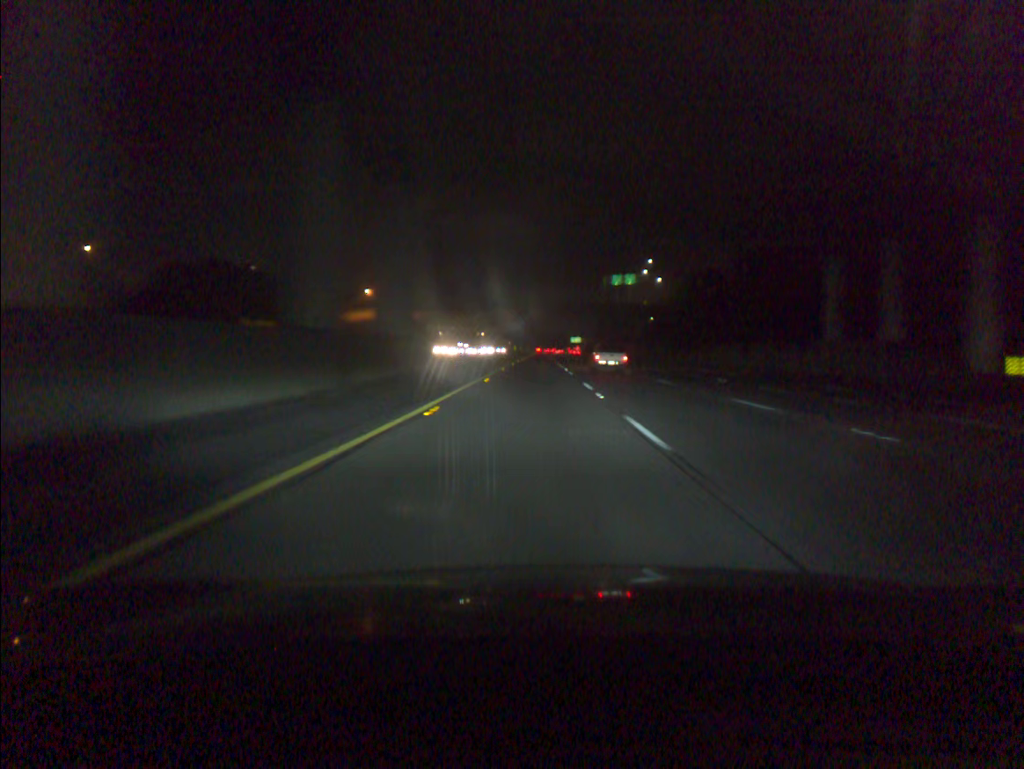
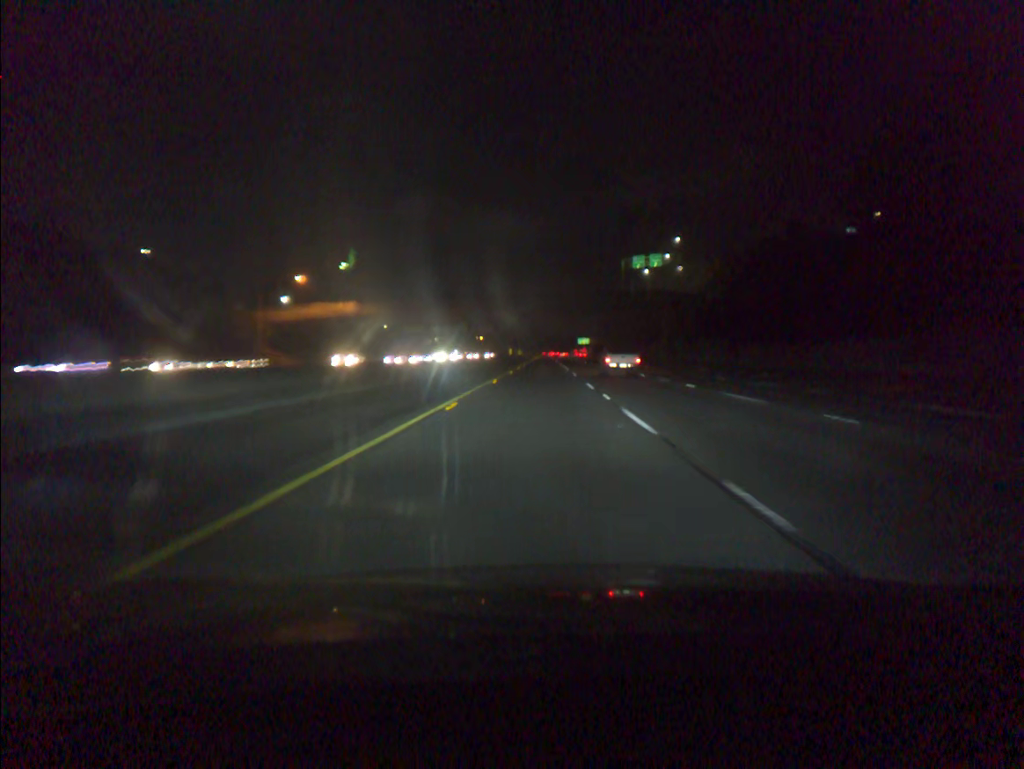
(-0.1, +41.7) m; 0°
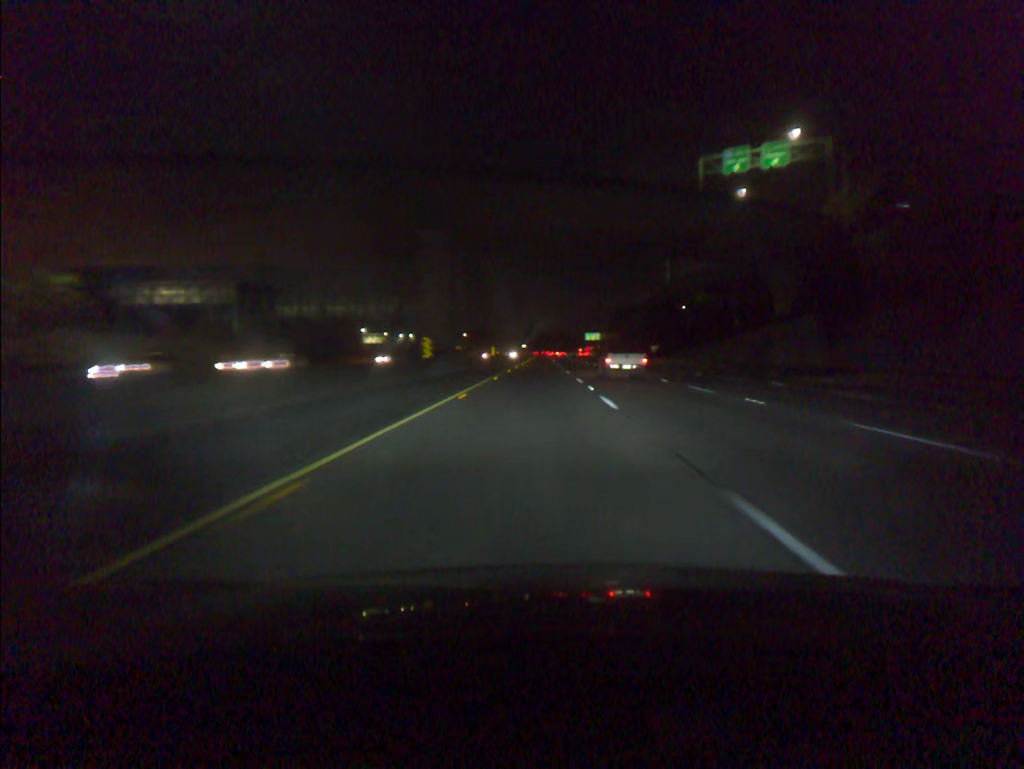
(+0.1, +83.3) m; 0°
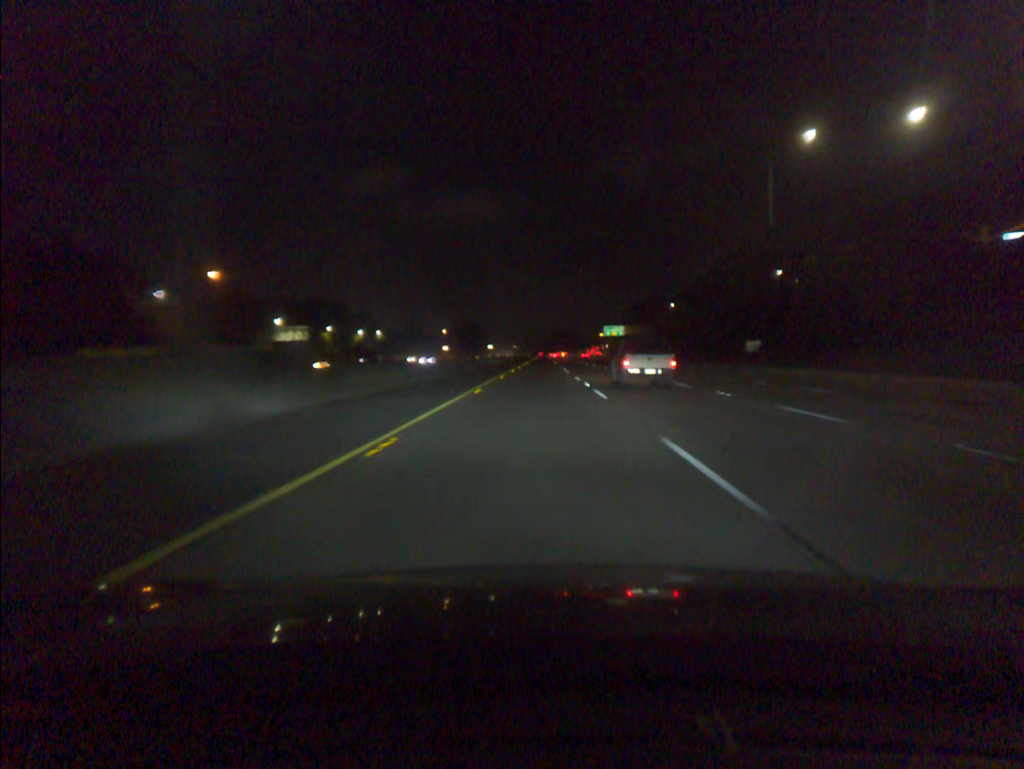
(-0.1, +83.6) m; 0°
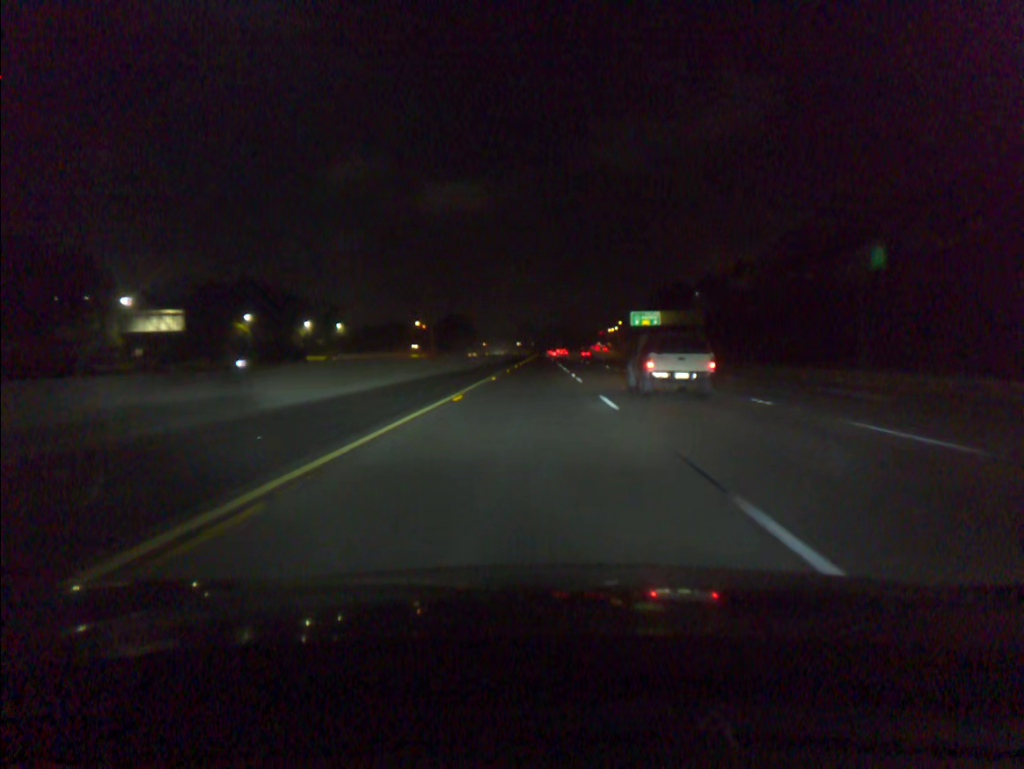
(+0.1, +62.9) m; 0°
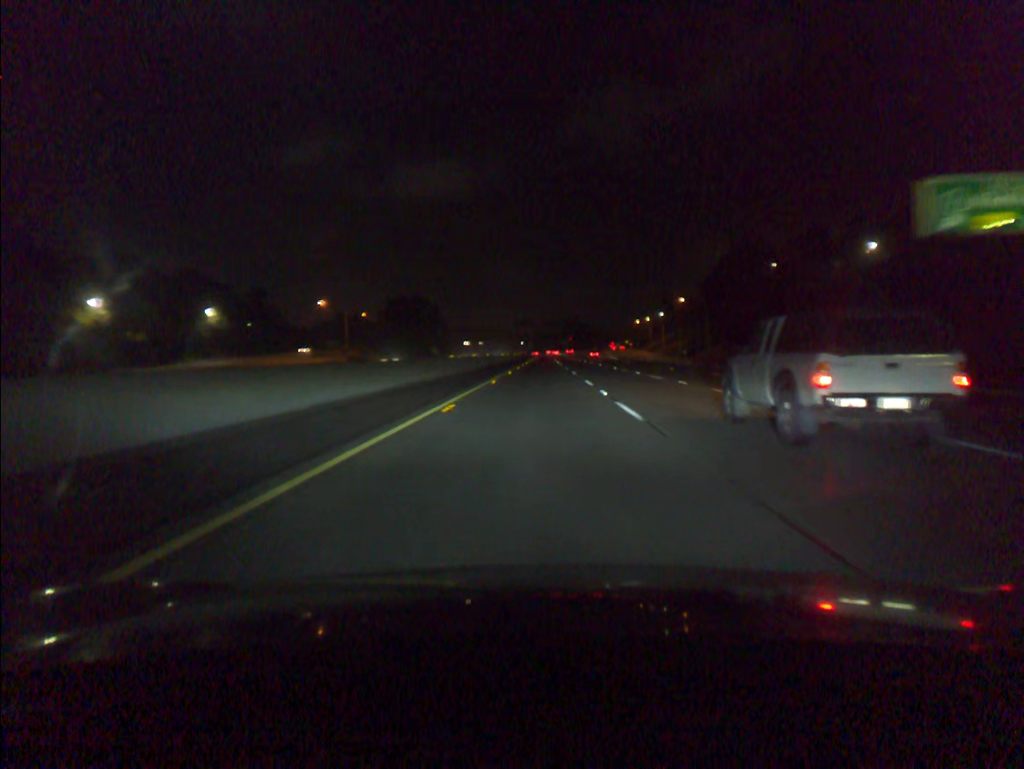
(-0.2, +105.0) m; 0°
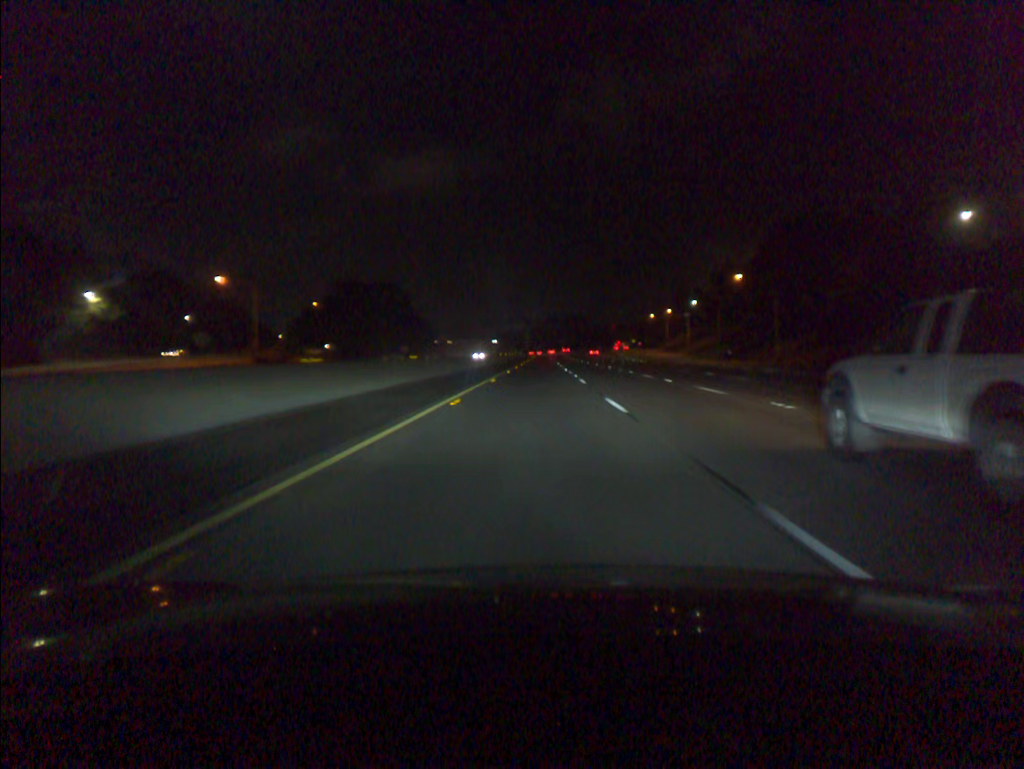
(+0.1, +42.0) m; 0°
